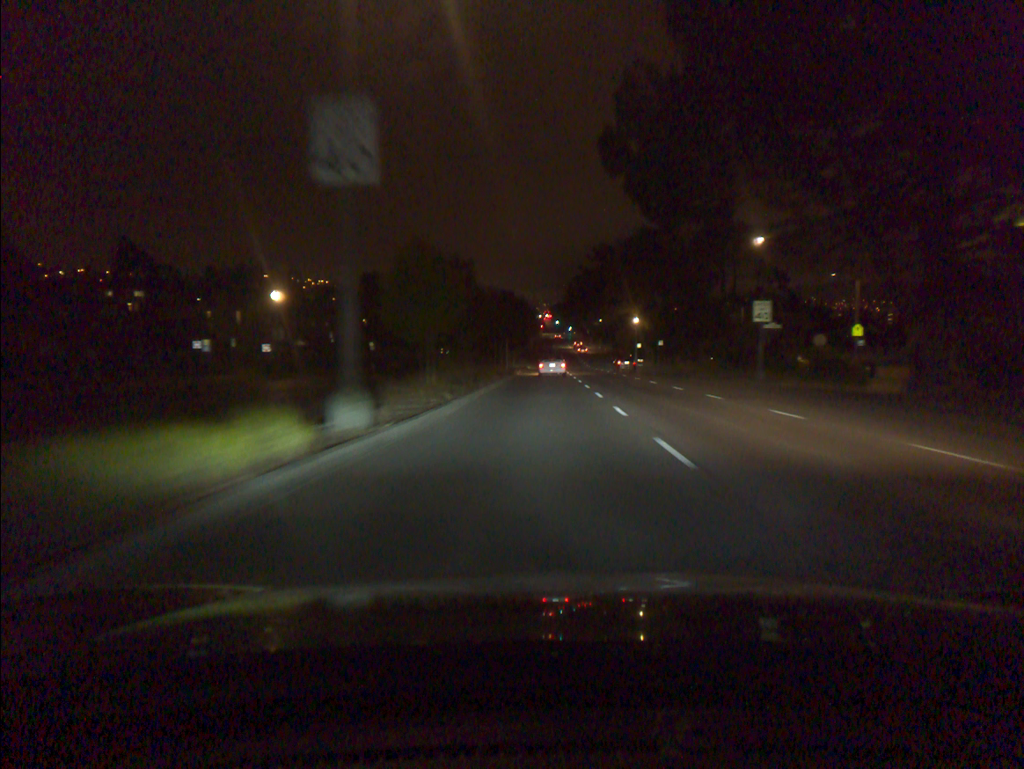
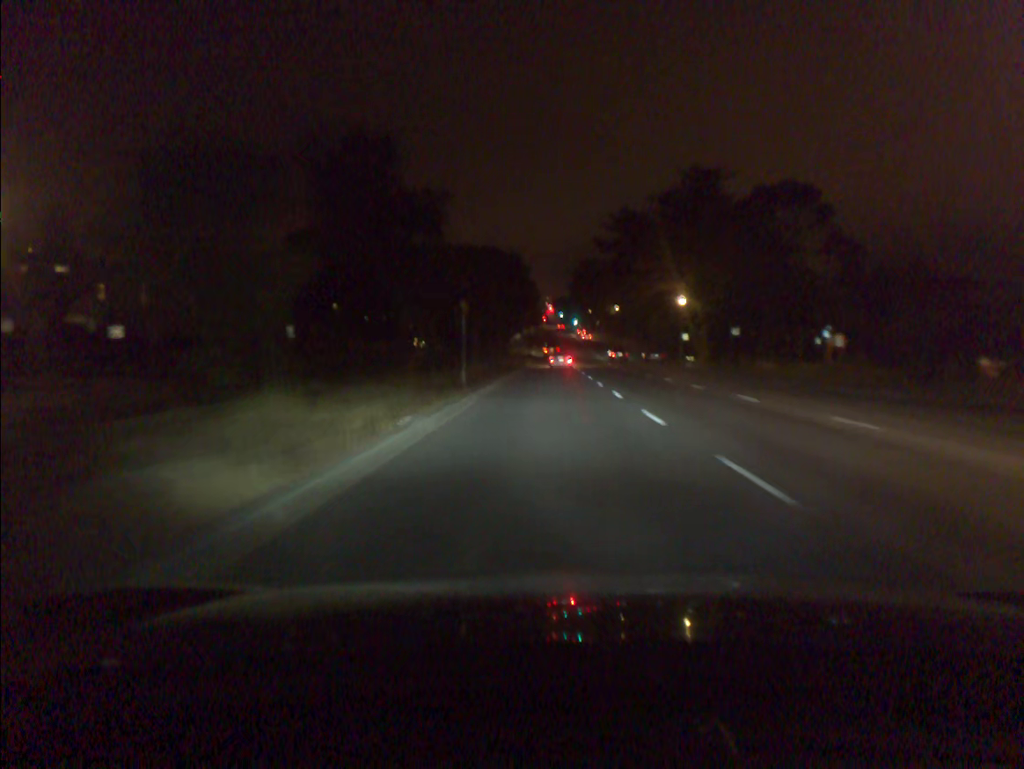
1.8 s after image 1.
(-0.1, +31.8) m; 0°
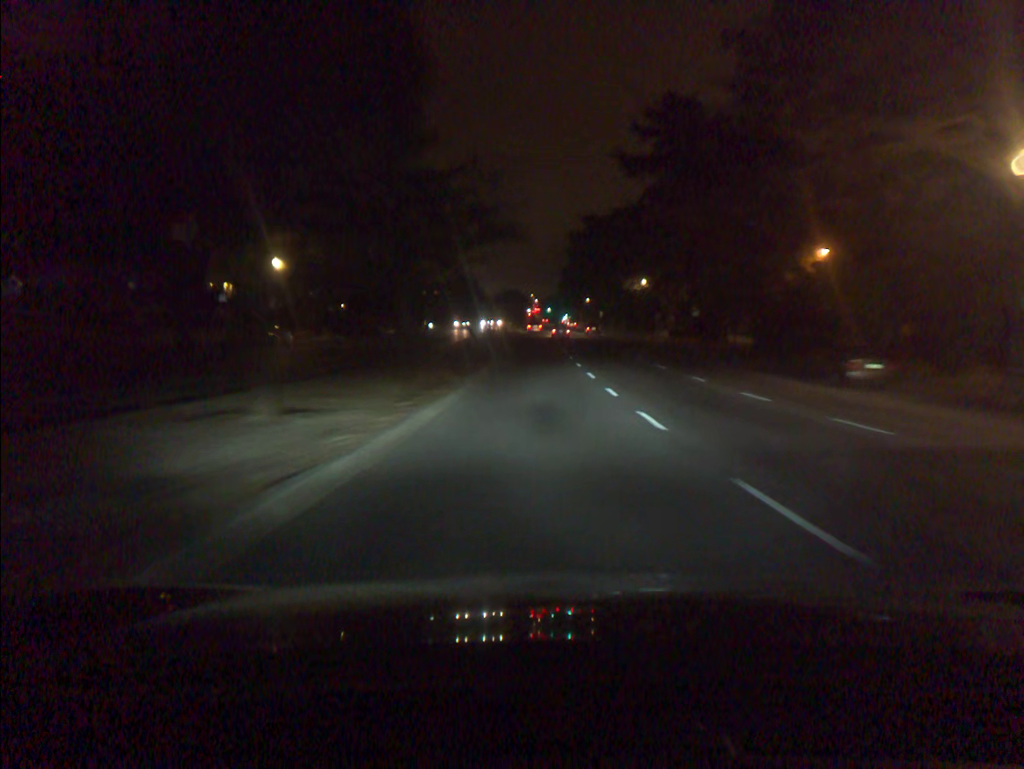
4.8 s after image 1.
(+0.7, +53.1) m; +1°
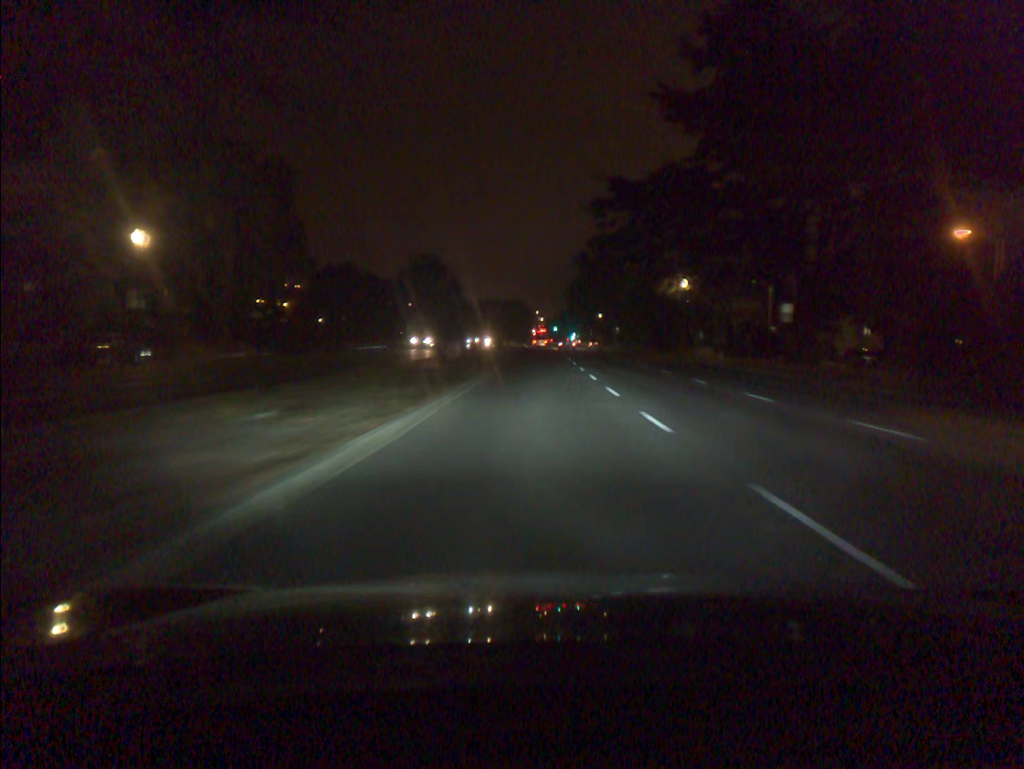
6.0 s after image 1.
(-0.1, +21.7) m; -1°
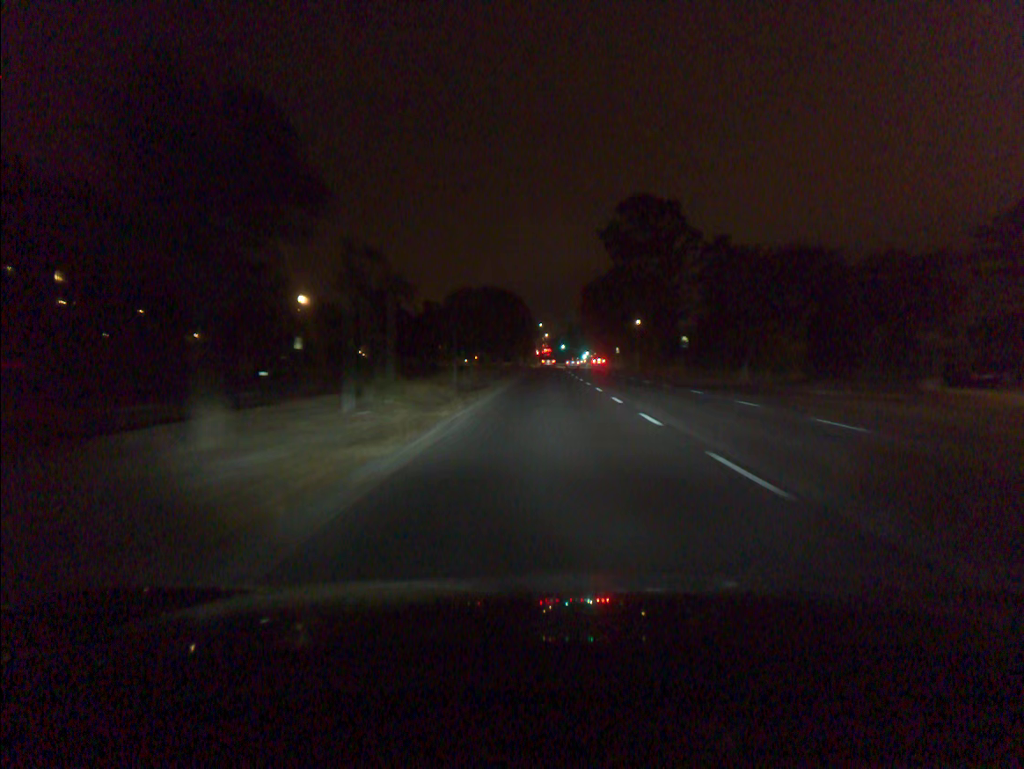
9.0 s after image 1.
(-0.2, +55.7) m; 0°
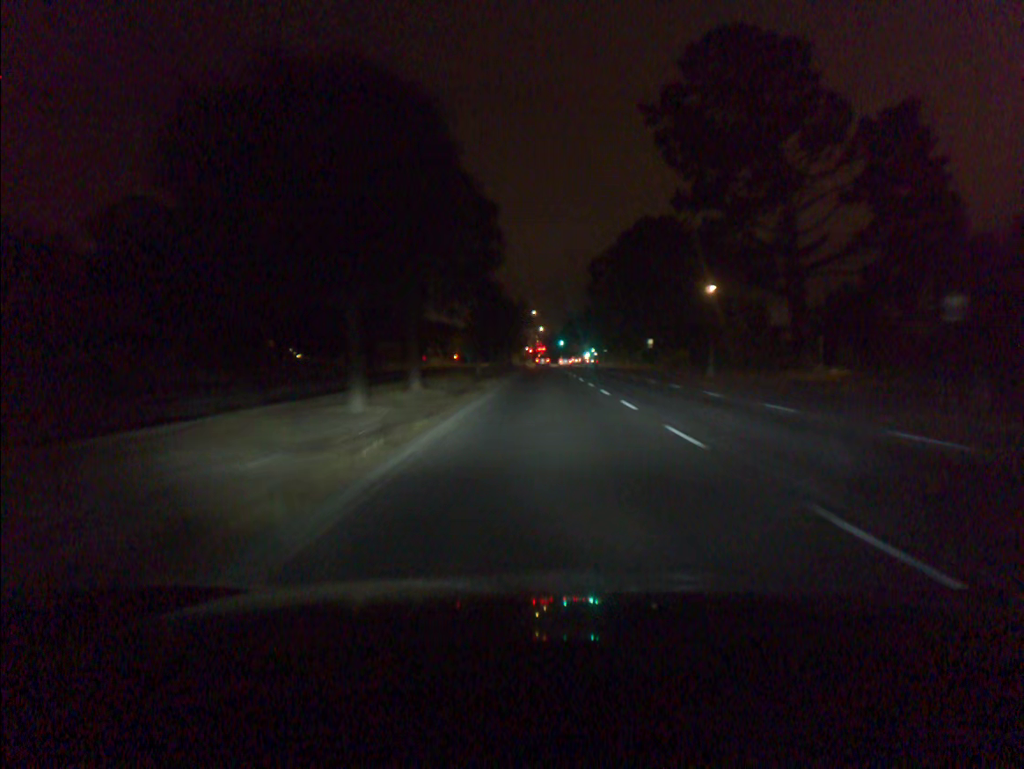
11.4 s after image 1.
(+0.2, +47.0) m; +1°
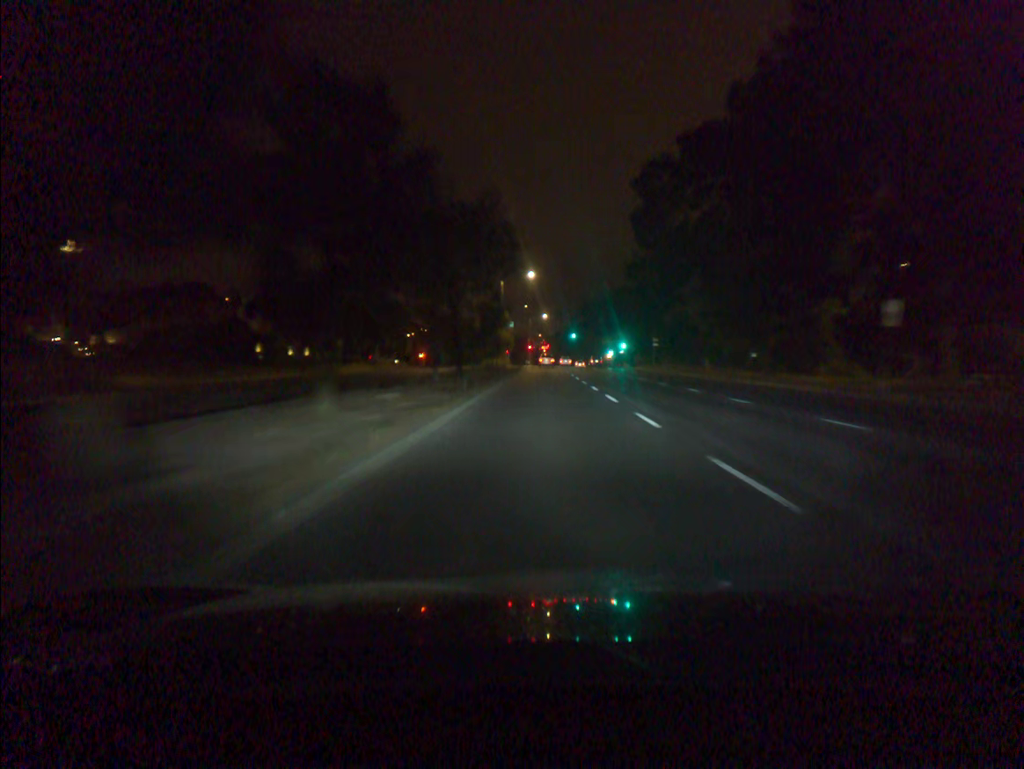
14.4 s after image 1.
(+0.1, +62.6) m; 0°
